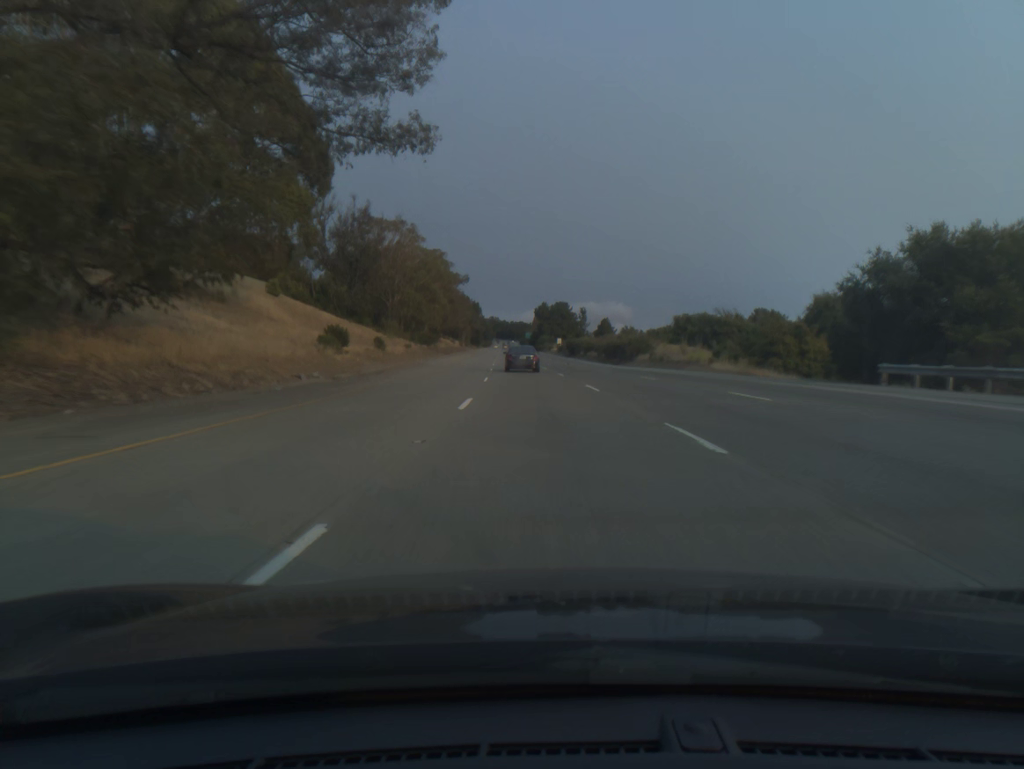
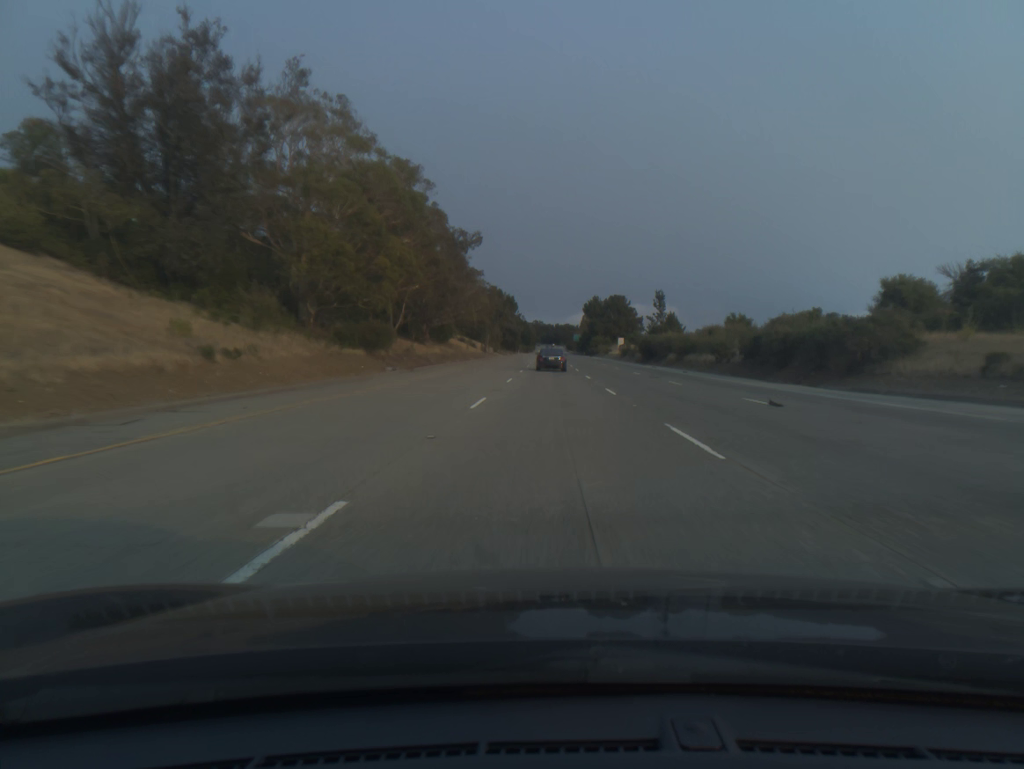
(-2.2, +57.9) m; -3°
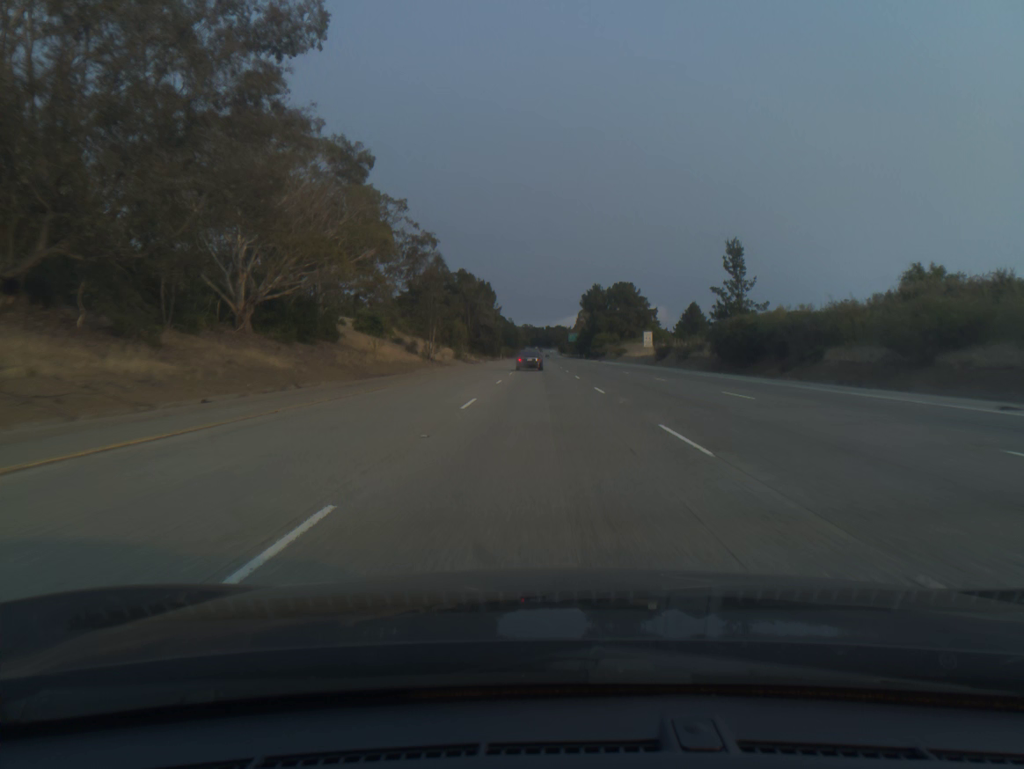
(+0.4, +58.0) m; +1°
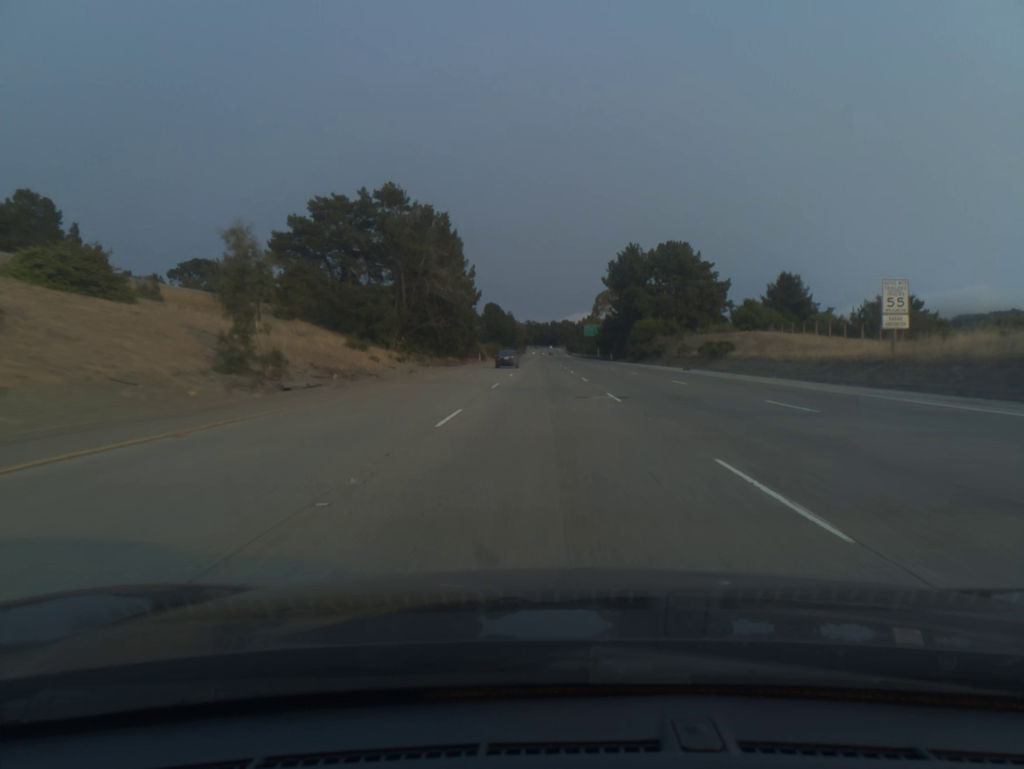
(-0.4, +77.7) m; 0°
